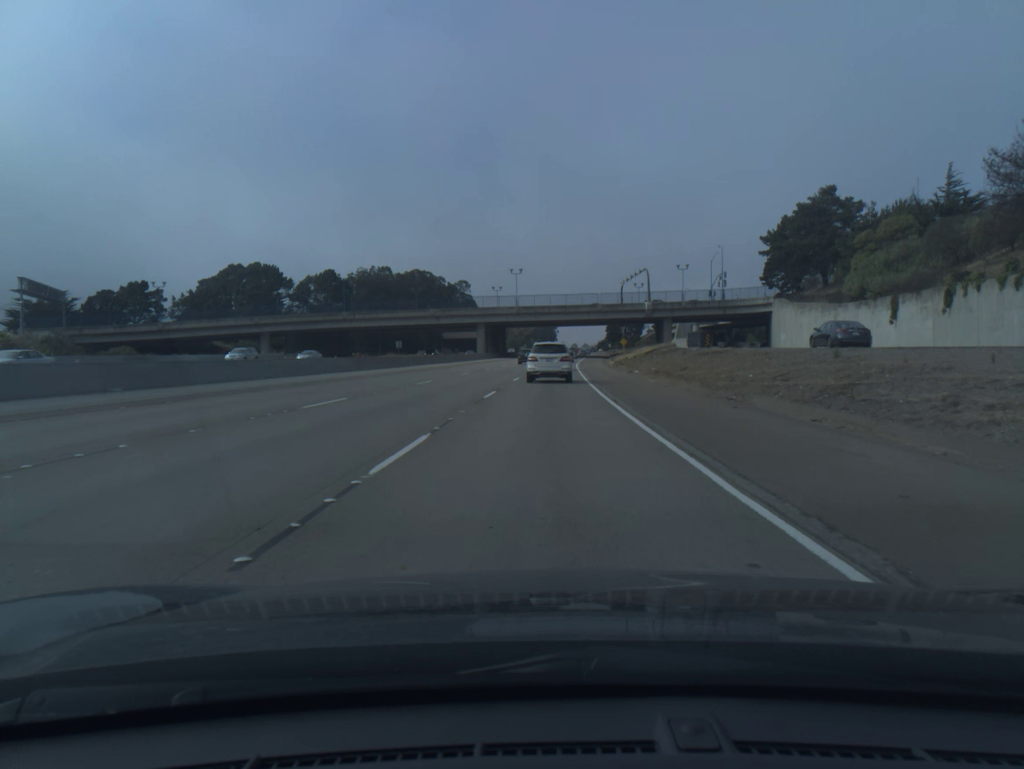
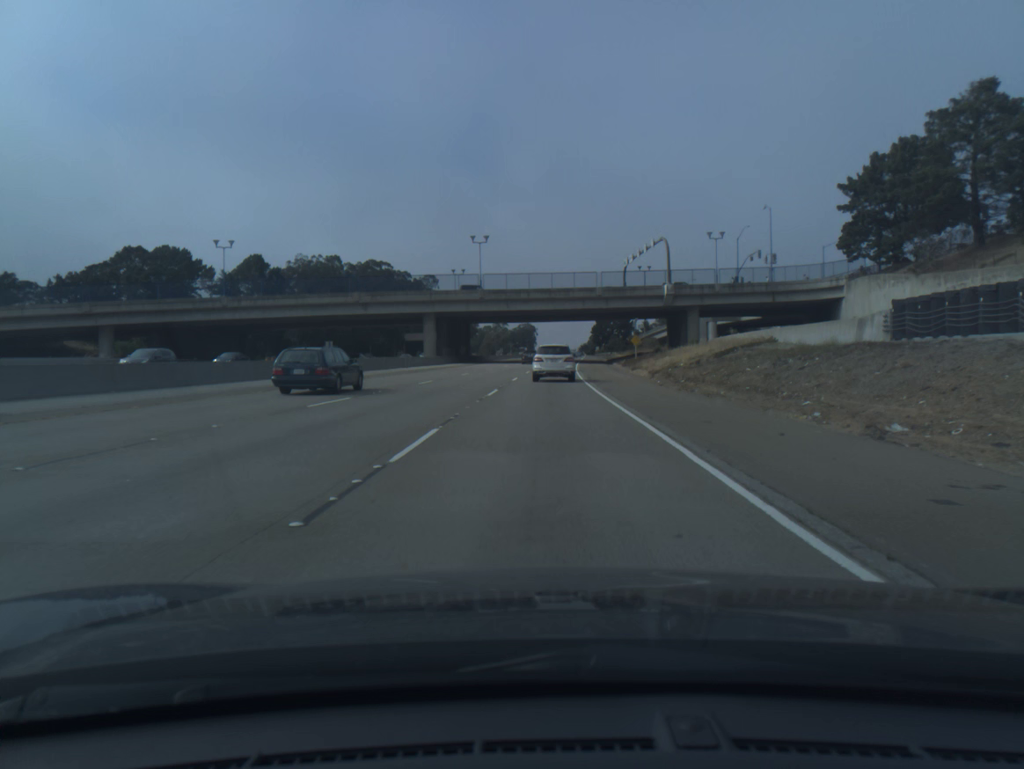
(+0.6, +42.5) m; +2°
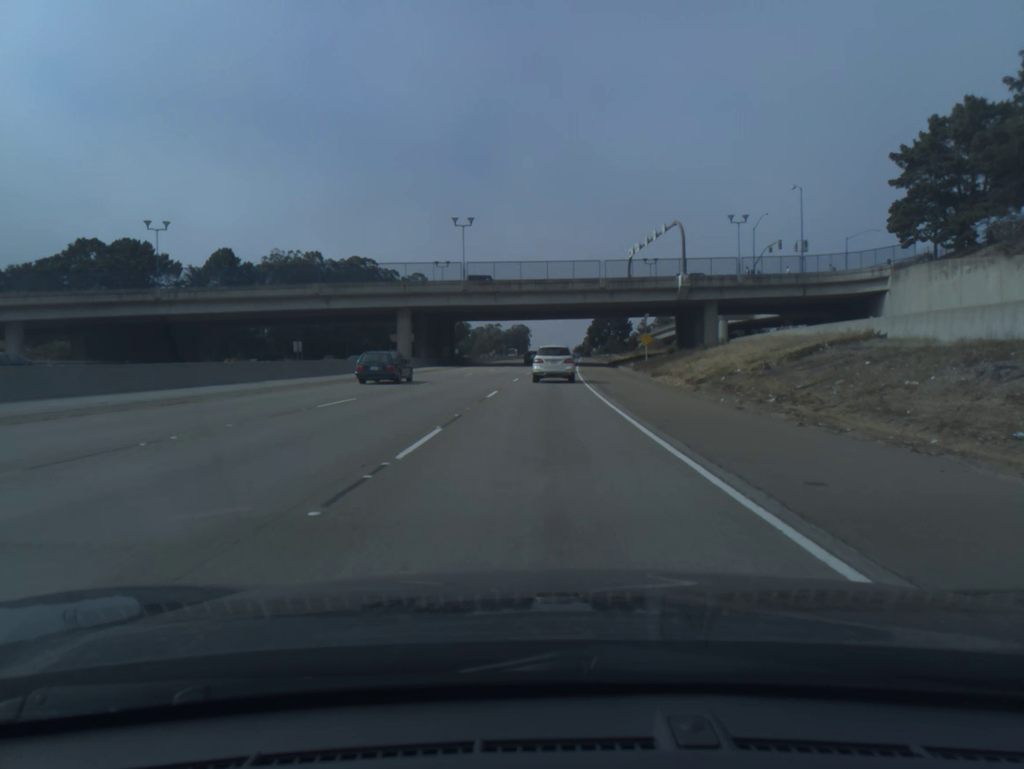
(+0.1, +14.0) m; 0°
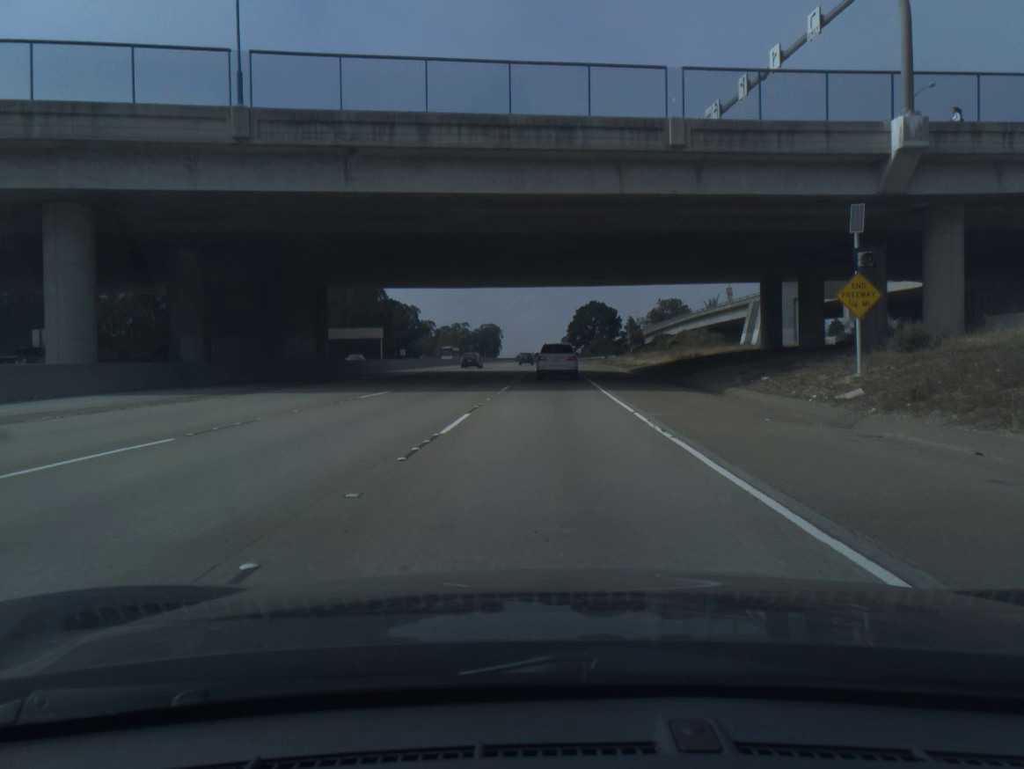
(+0.8, +55.1) m; +2°
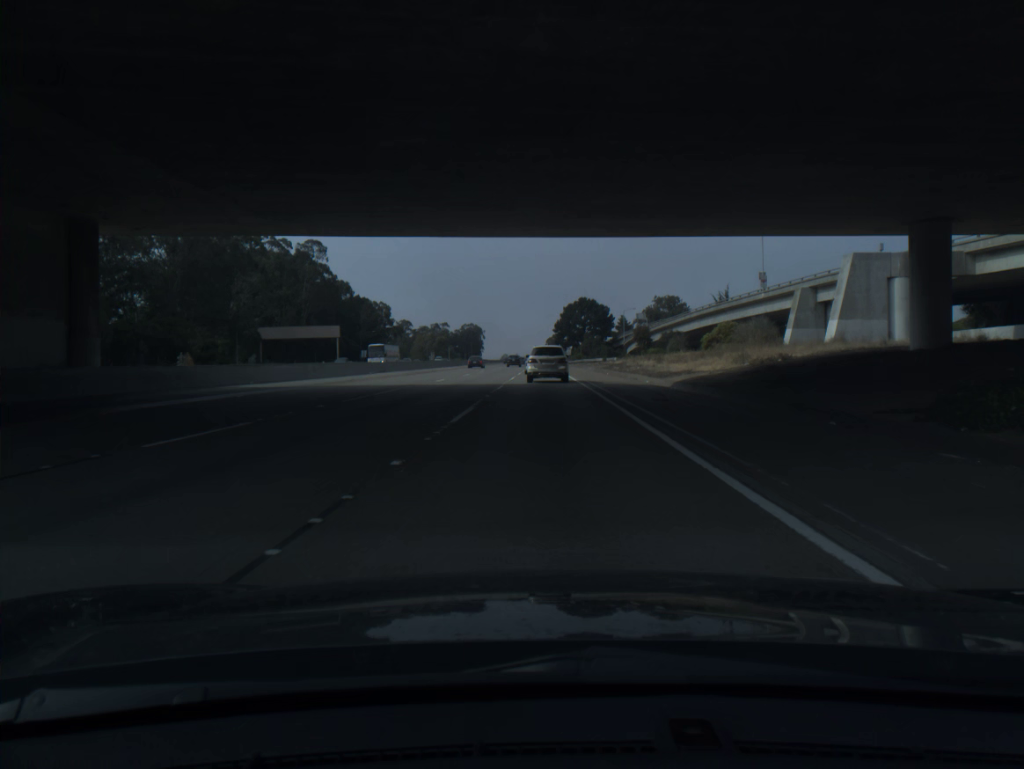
(+0.3, +26.9) m; +1°
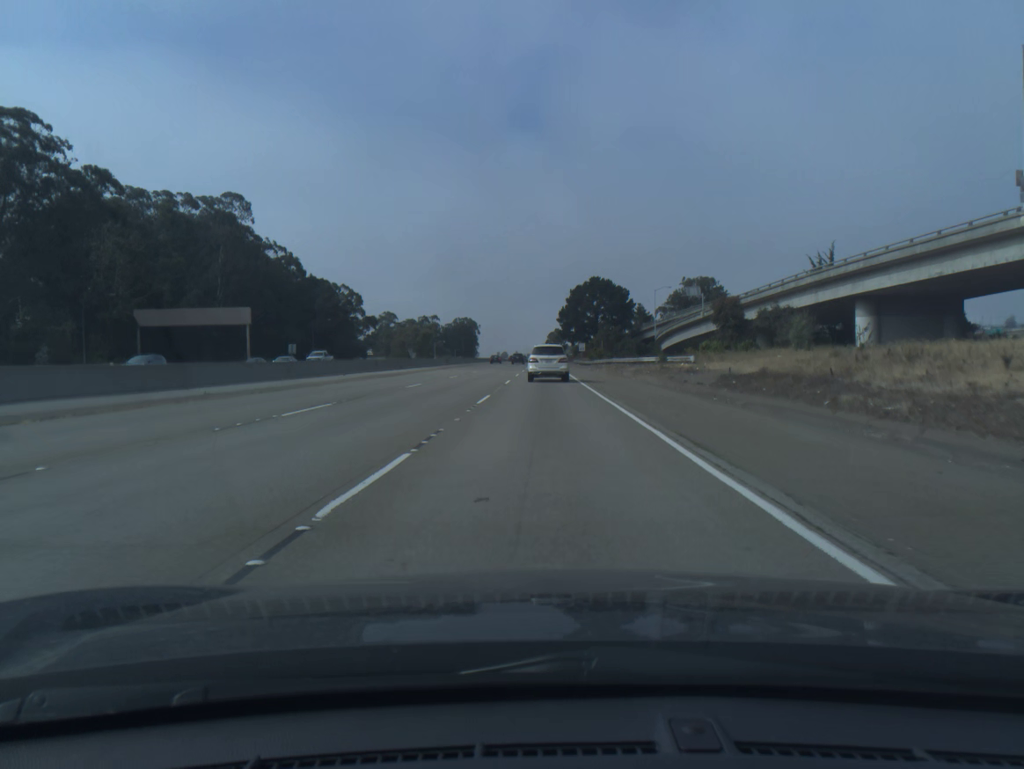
(0.0, +52.1) m; 0°
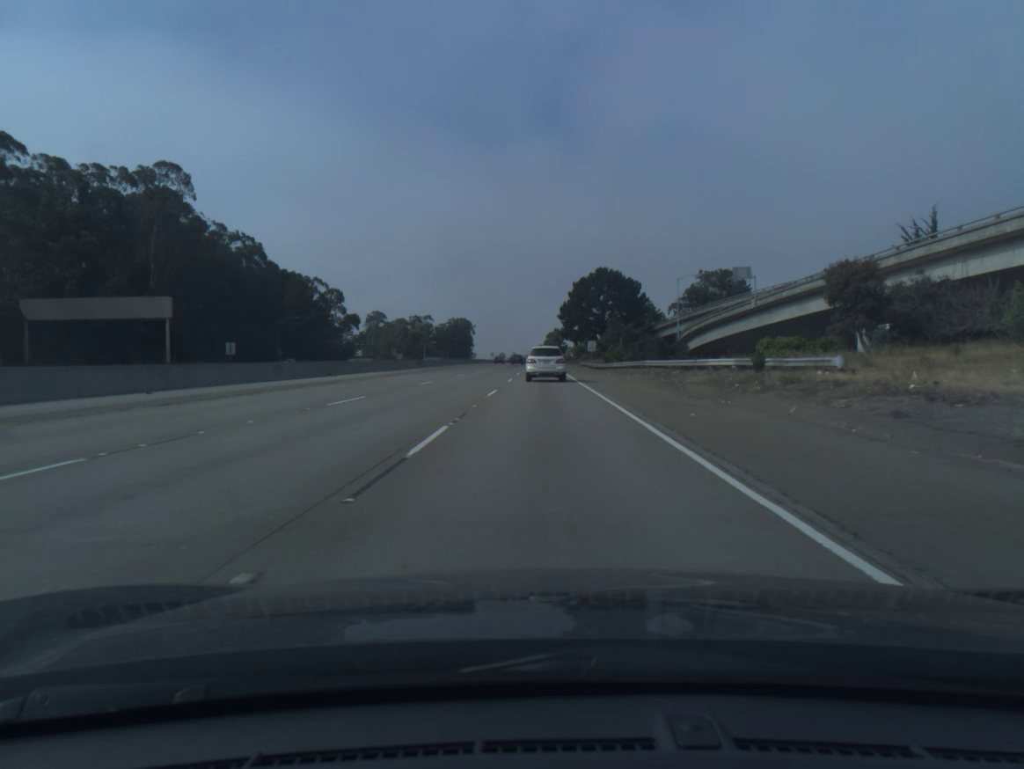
(0.0, +25.3) m; 0°
